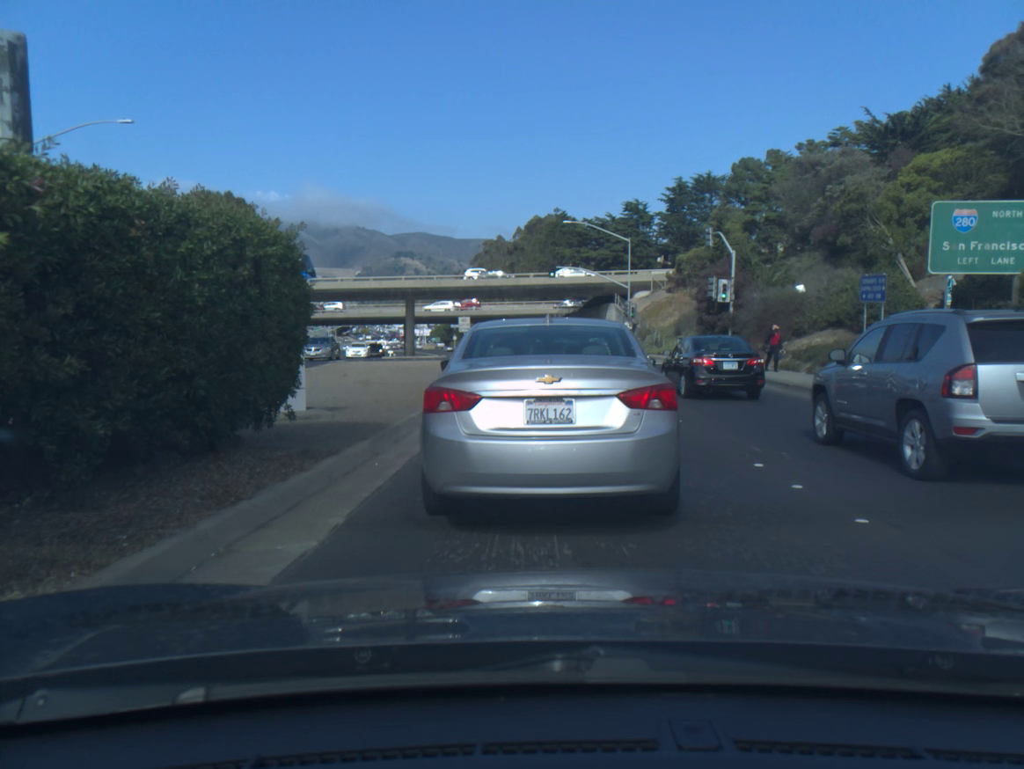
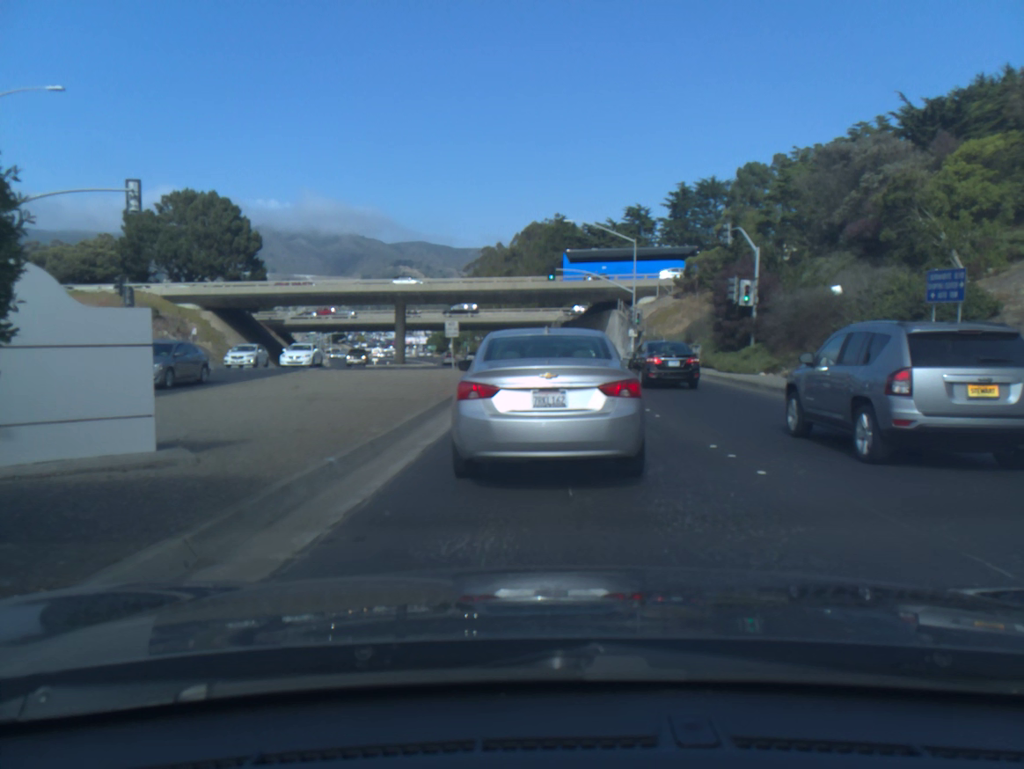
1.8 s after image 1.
(0.0, +4.9) m; +1°
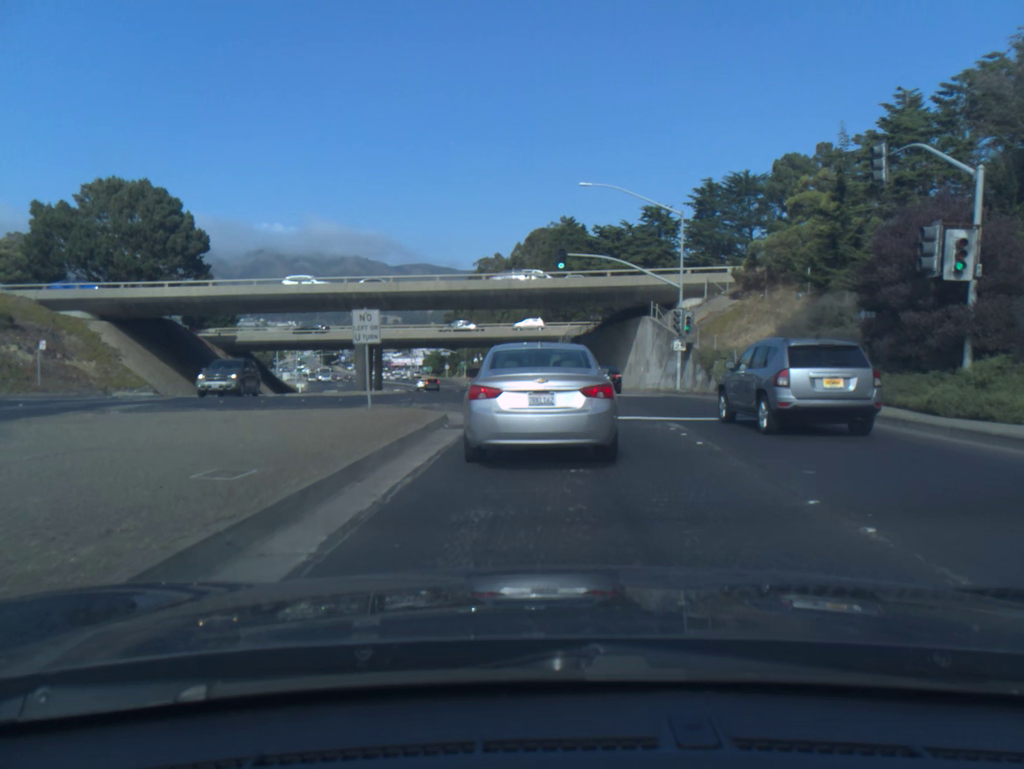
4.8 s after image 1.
(-0.1, +17.8) m; -1°
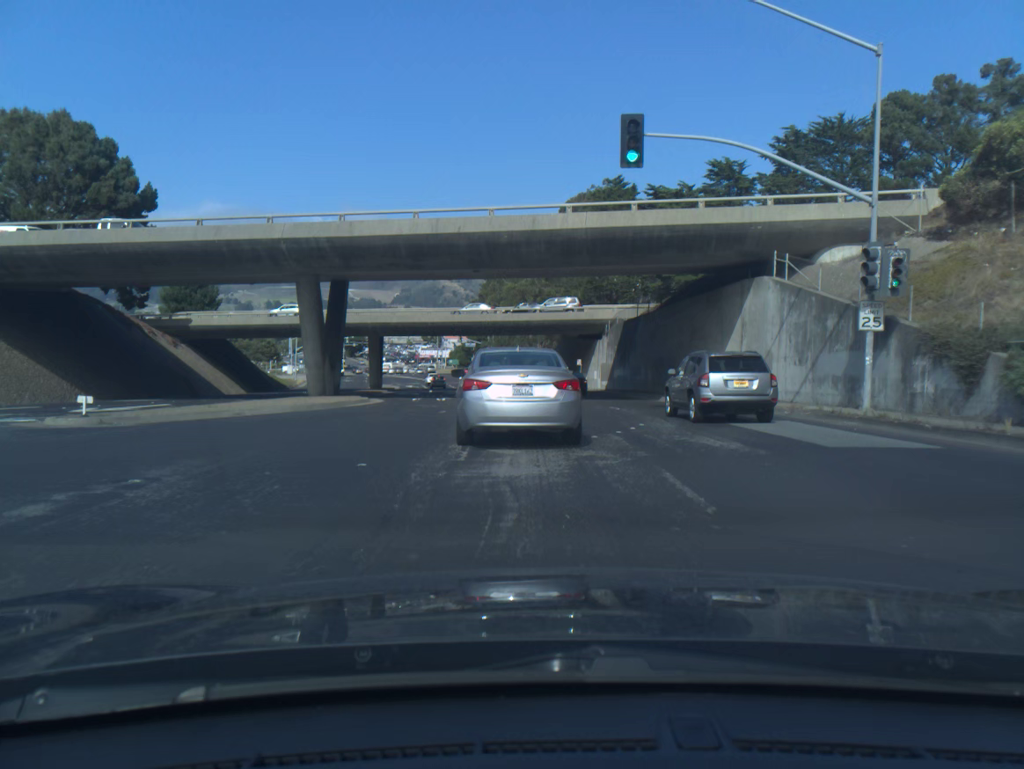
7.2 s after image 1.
(-0.2, +20.0) m; -3°
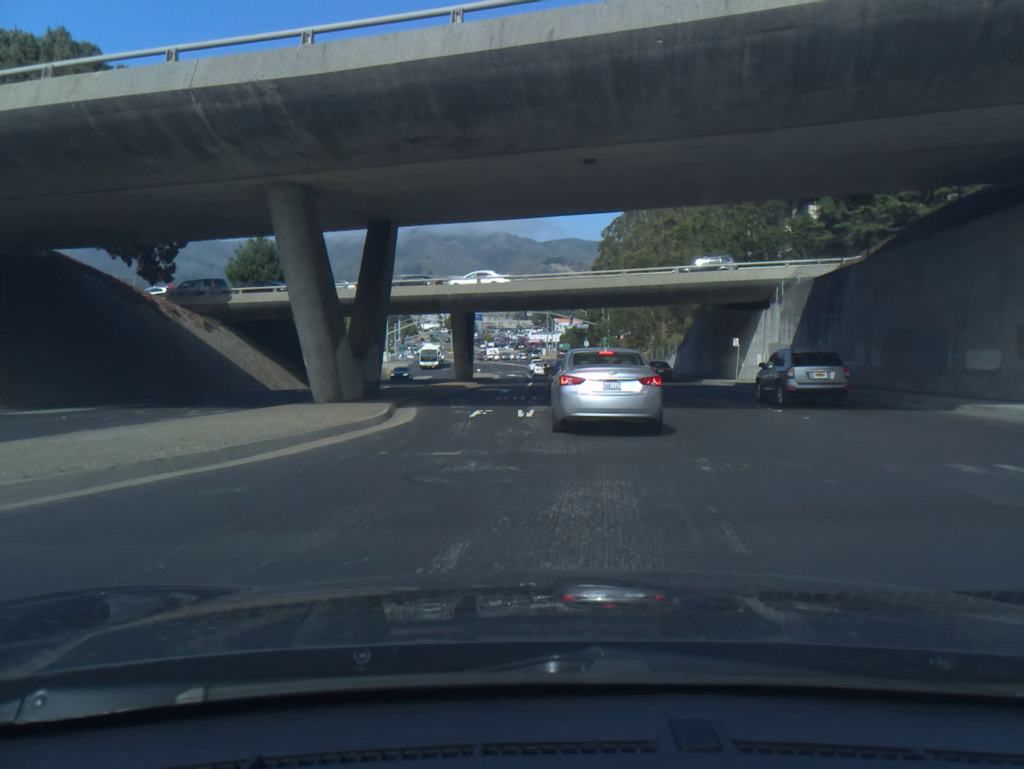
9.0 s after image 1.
(-1.2, +17.4) m; -8°
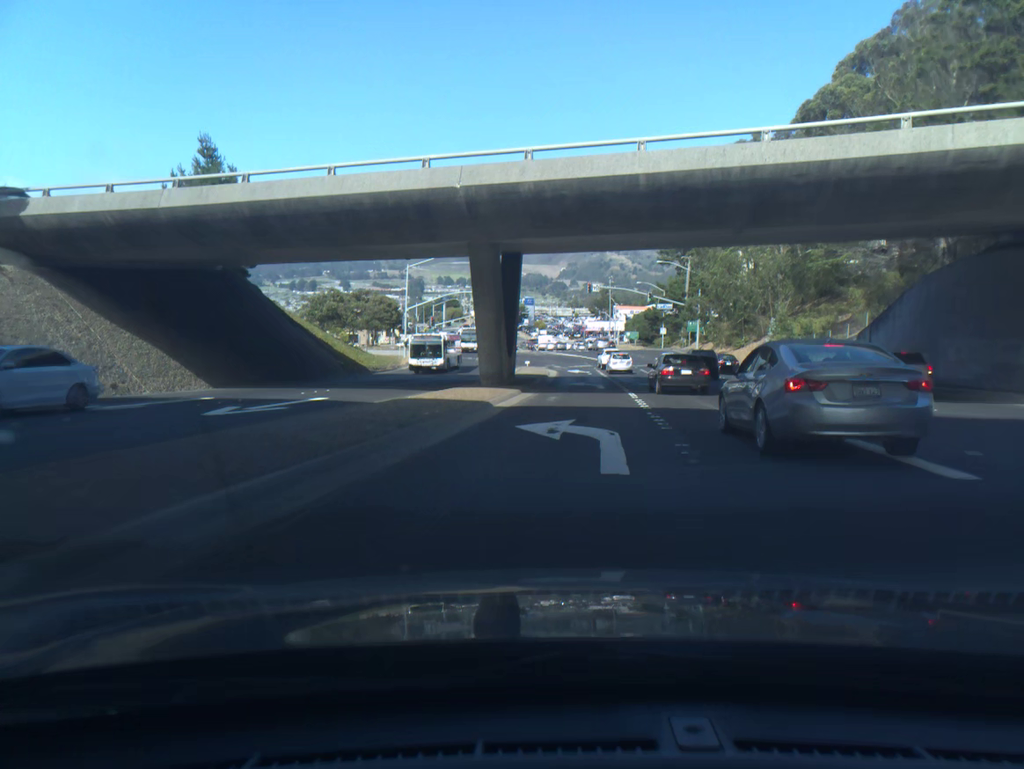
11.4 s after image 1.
(-1.8, +28.2) m; -4°
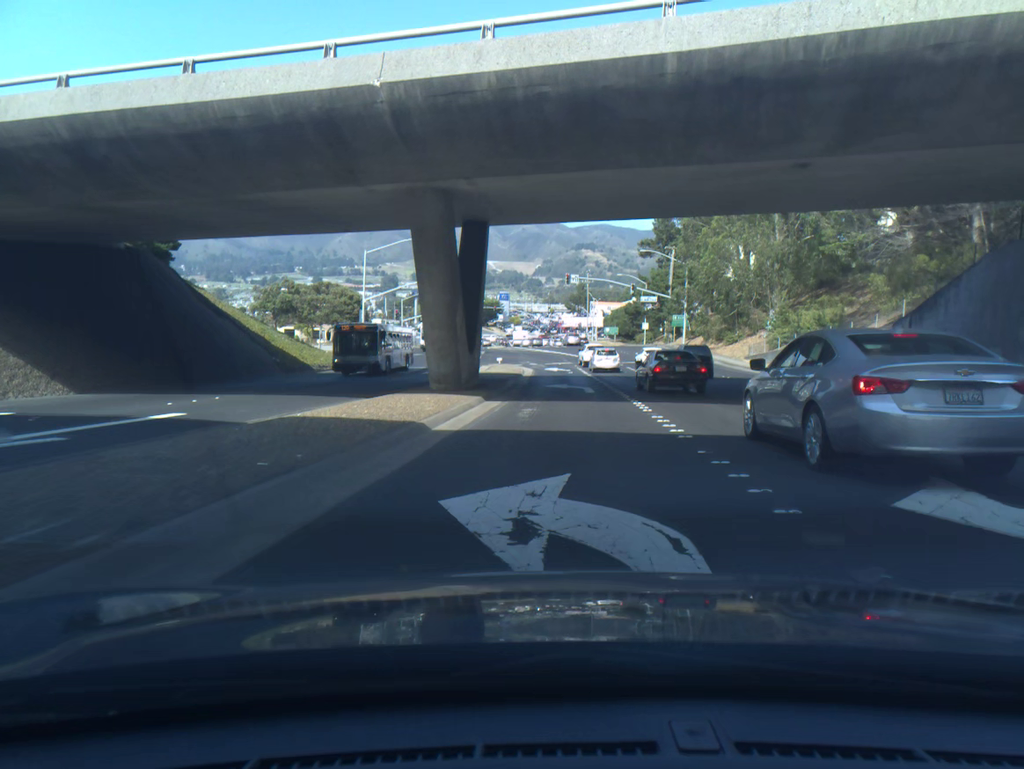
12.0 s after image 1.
(+0.2, +7.7) m; +2°
